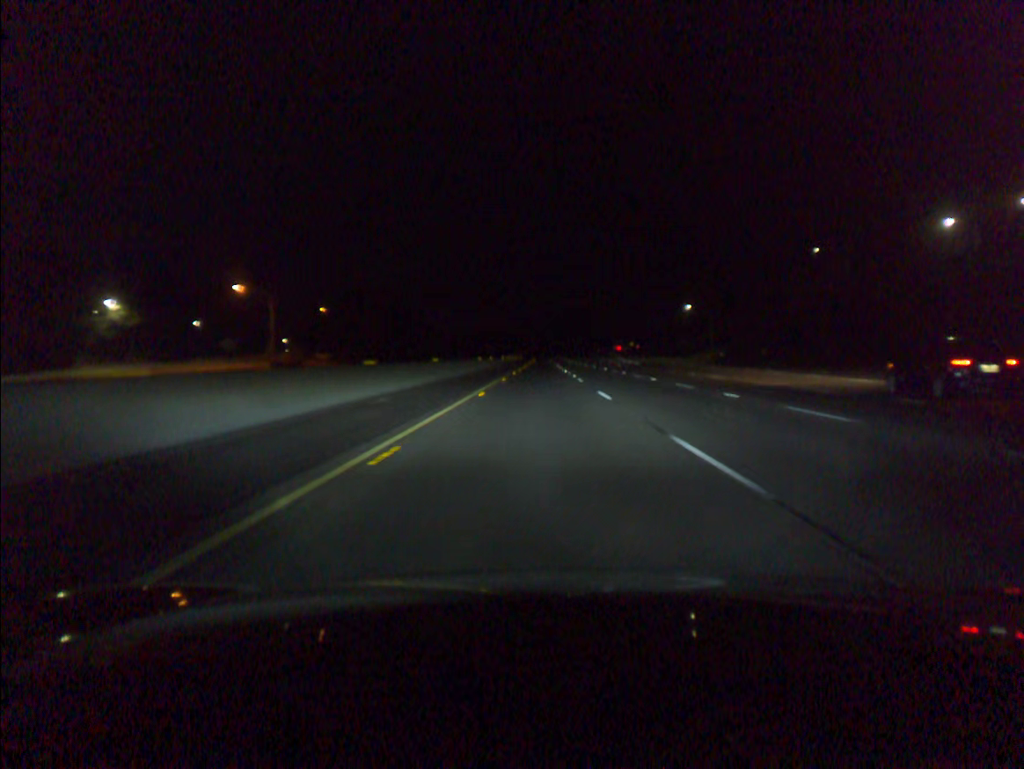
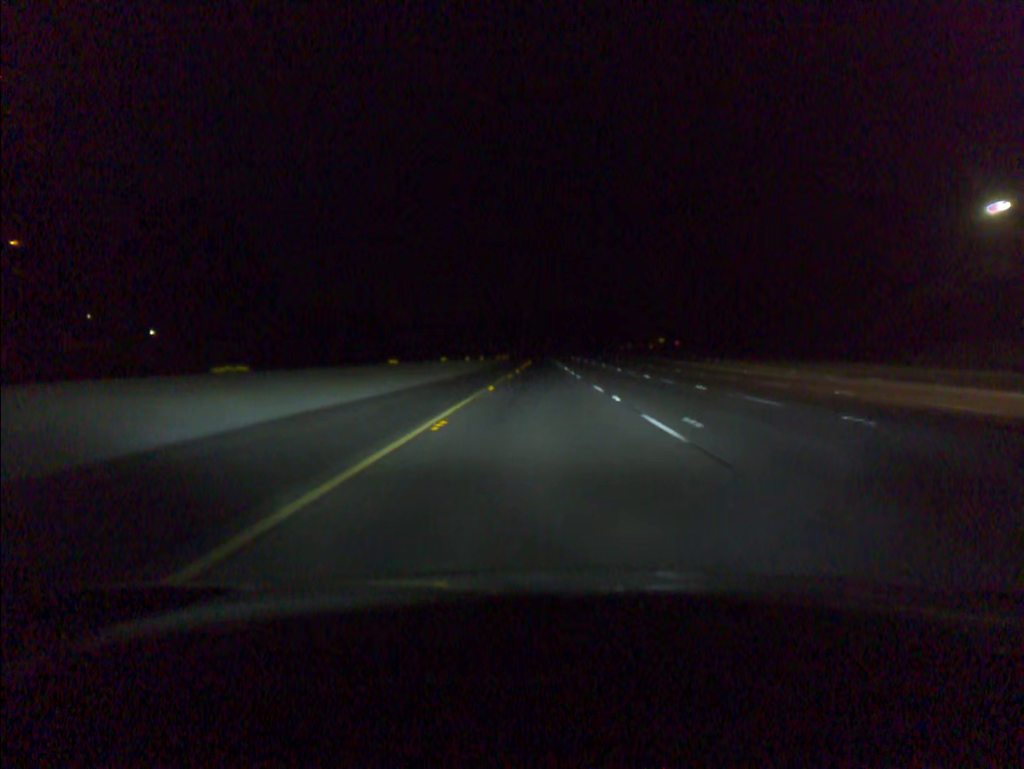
(-0.2, +97.9) m; 0°
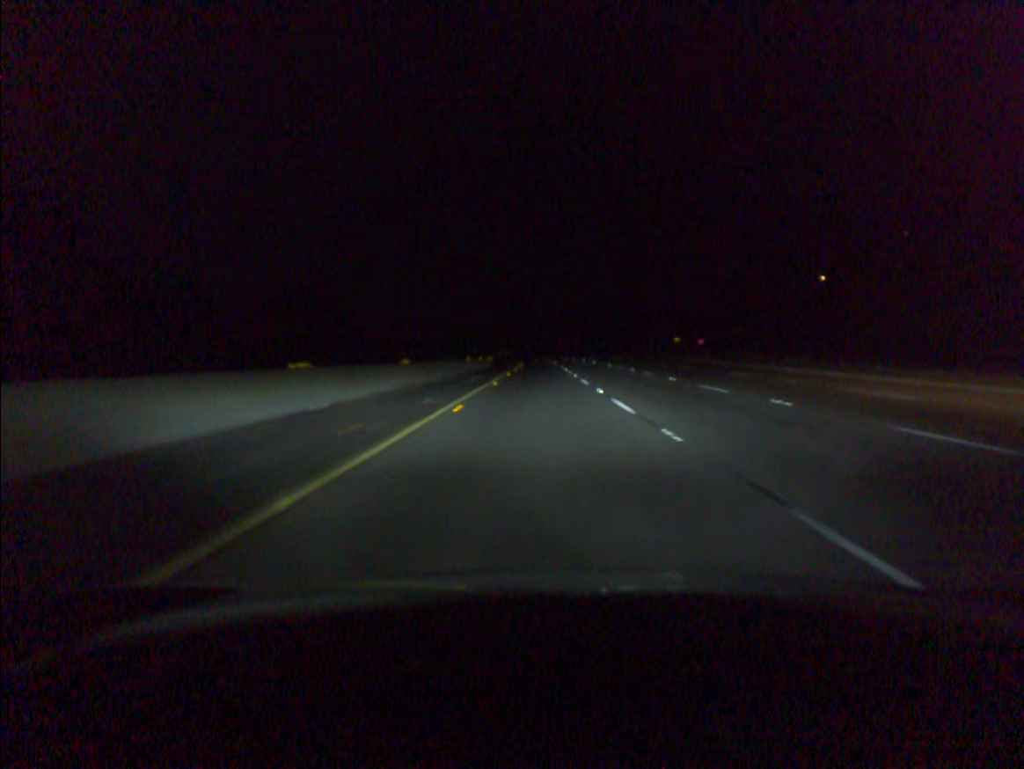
(+0.1, +39.2) m; 0°
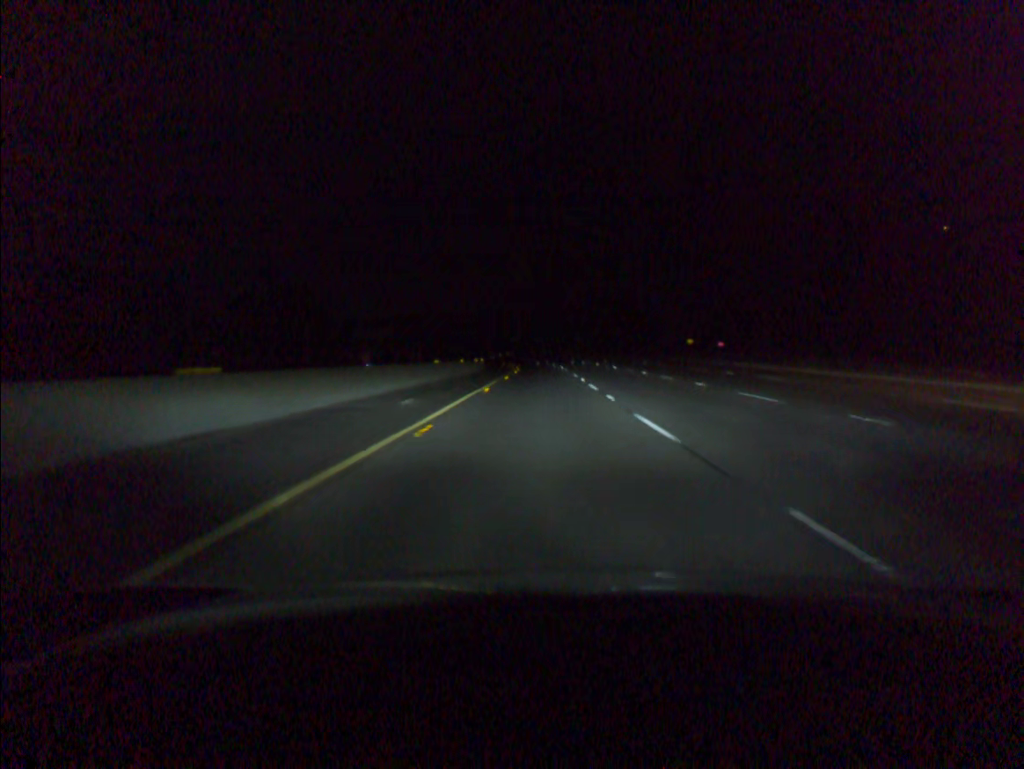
(0.0, +19.6) m; 0°
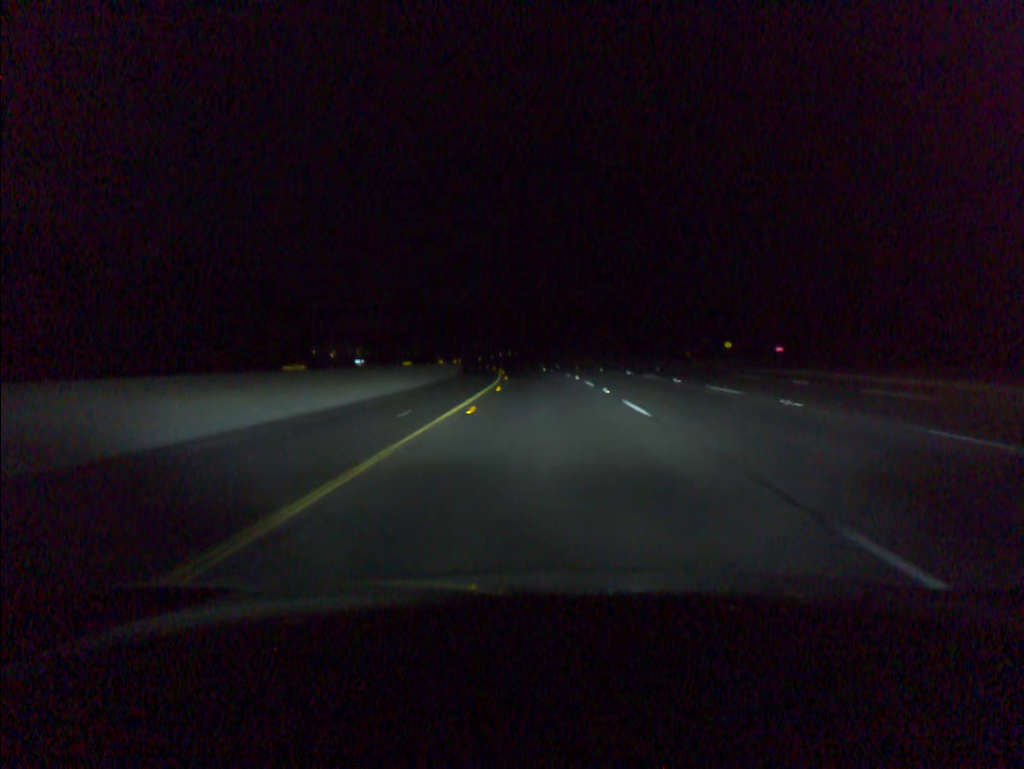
(-0.2, +39.2) m; 0°
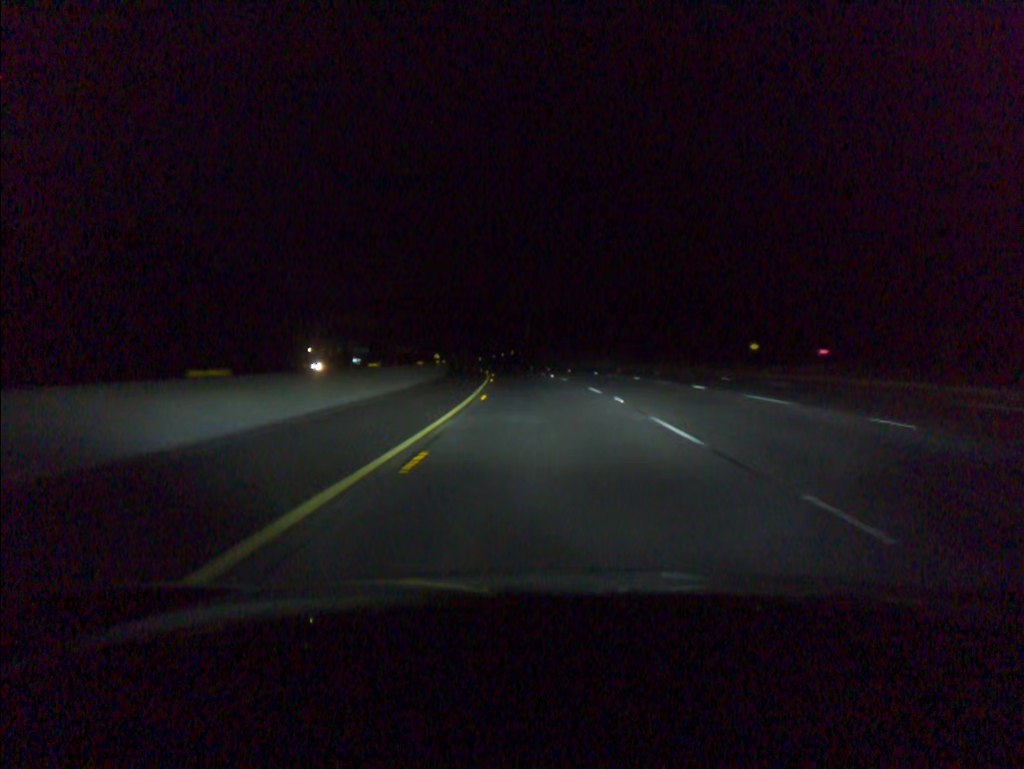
(0.0, +19.6) m; 0°
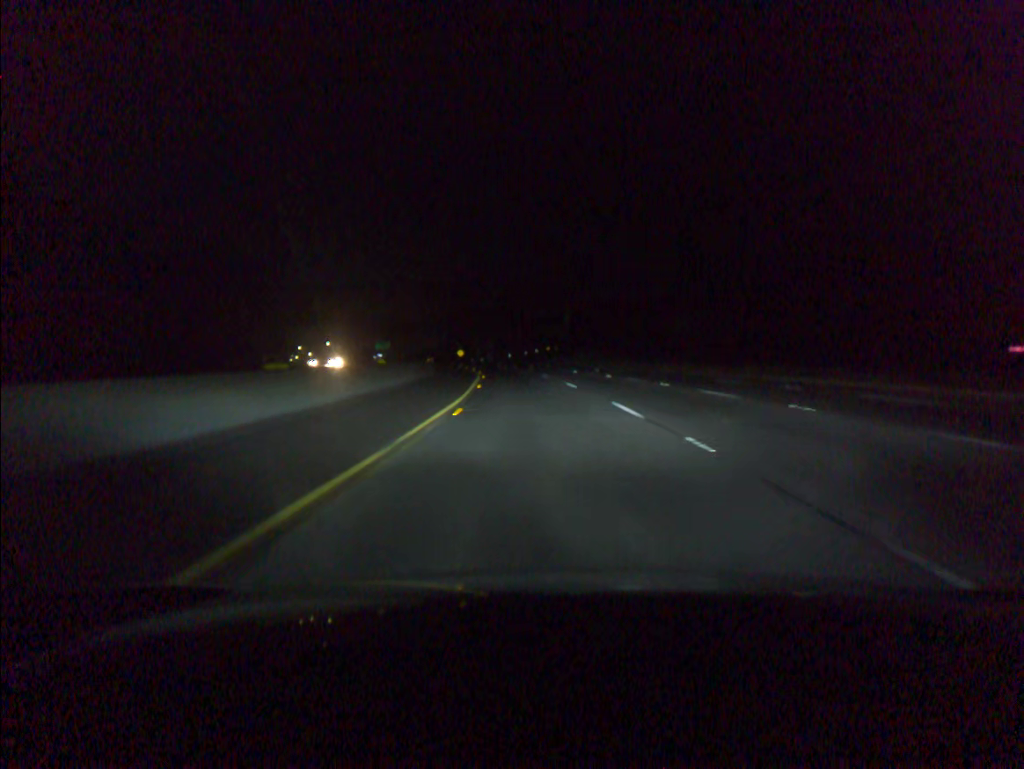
(-0.8, +39.1) m; -3°
